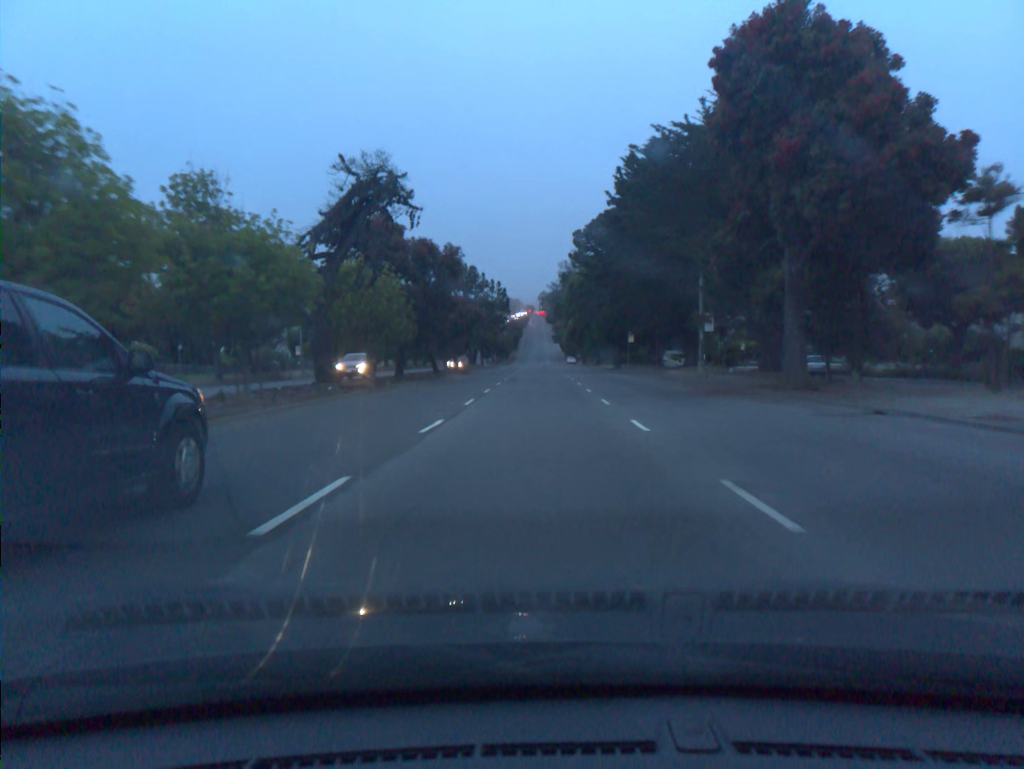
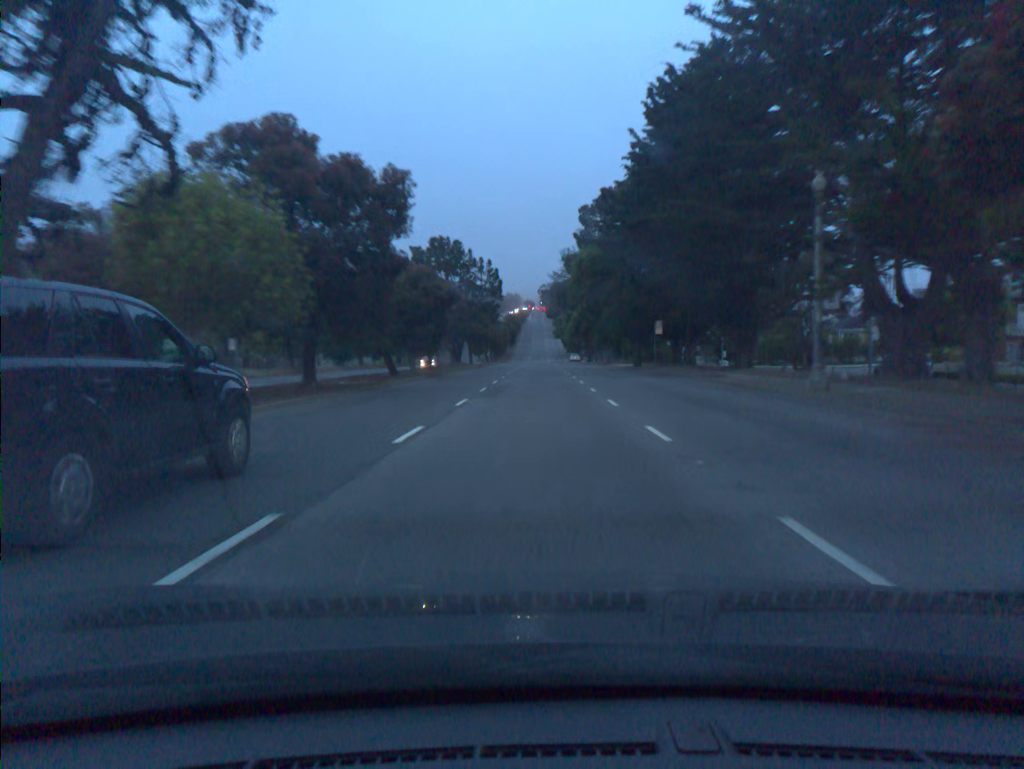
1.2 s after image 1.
(0.0, +16.7) m; 0°
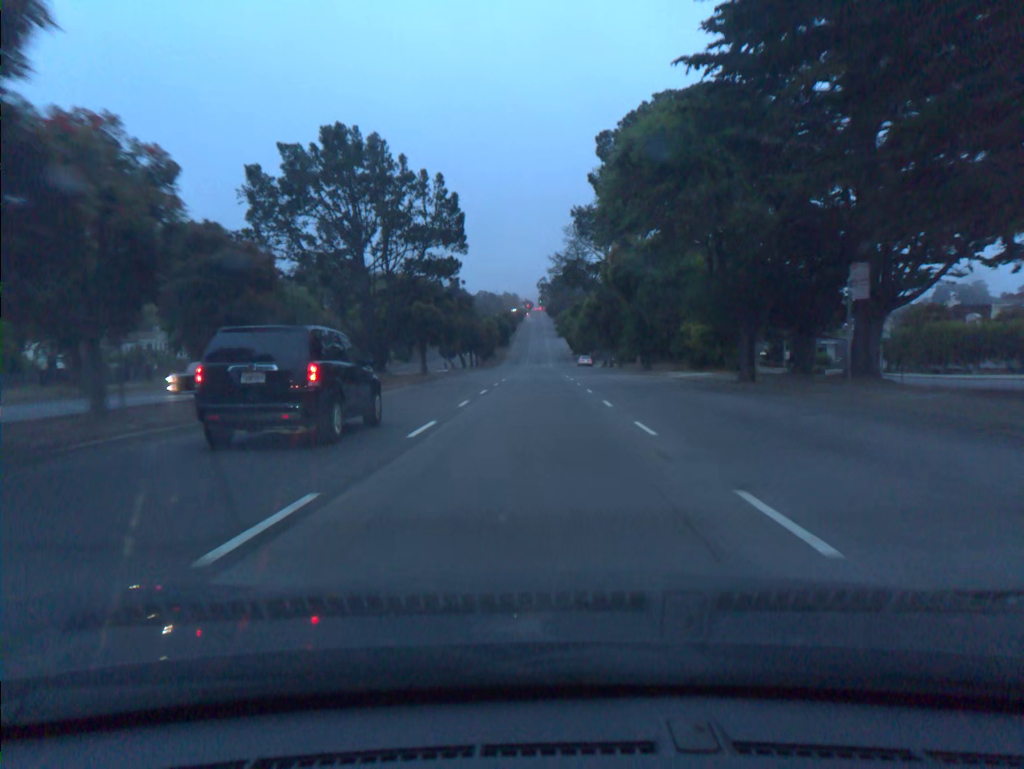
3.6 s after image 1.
(0.0, +35.3) m; 0°
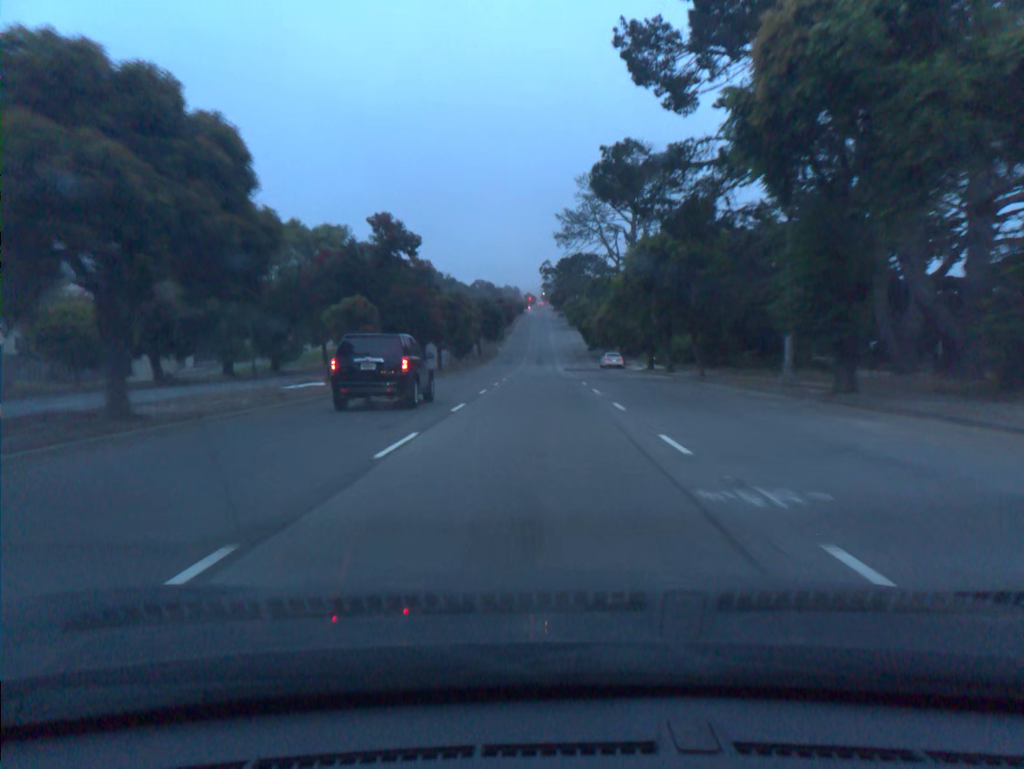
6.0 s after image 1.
(-0.1, +38.5) m; 0°
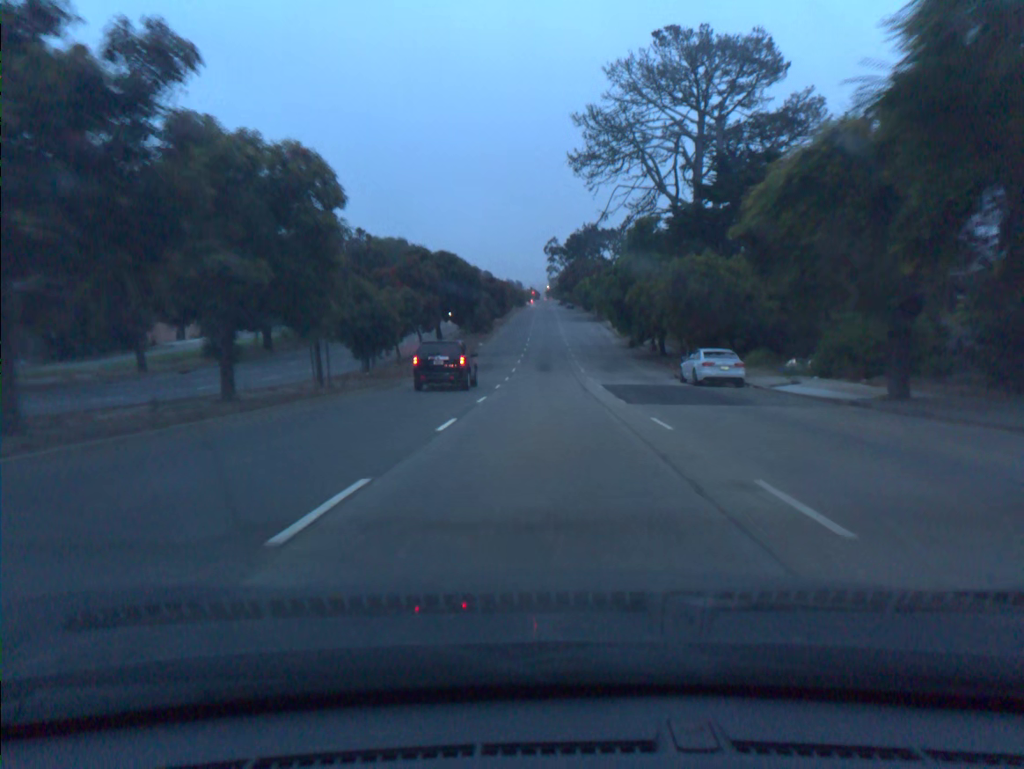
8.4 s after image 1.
(-0.1, +40.8) m; 0°
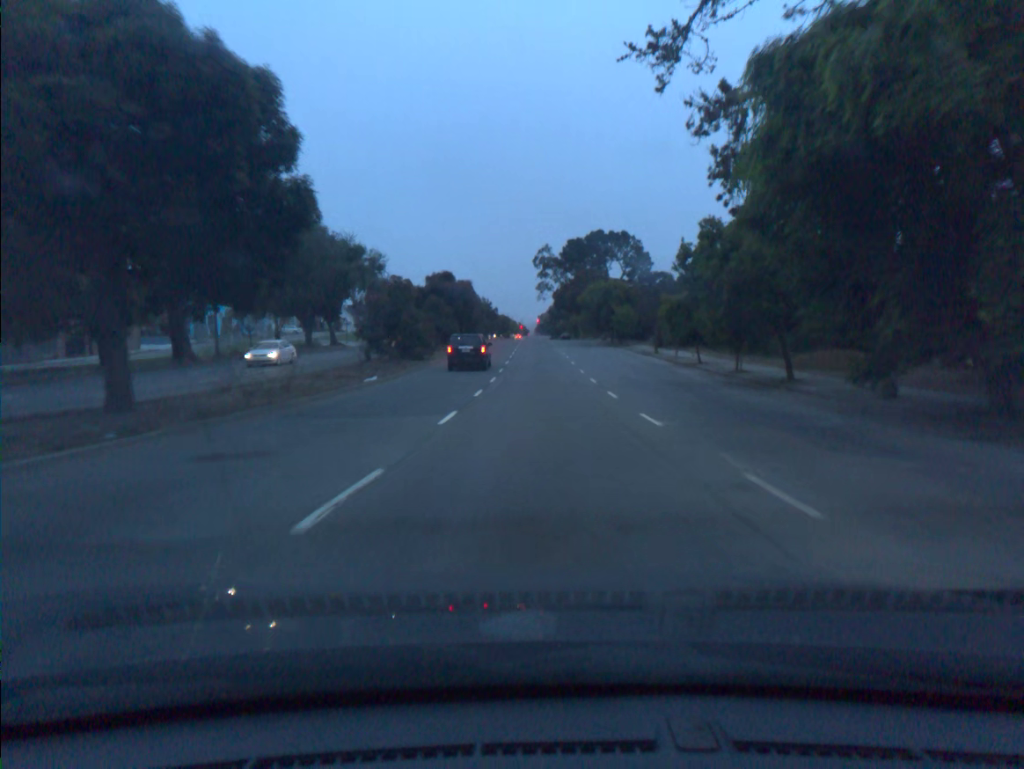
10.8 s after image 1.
(+0.2, +42.7) m; +1°
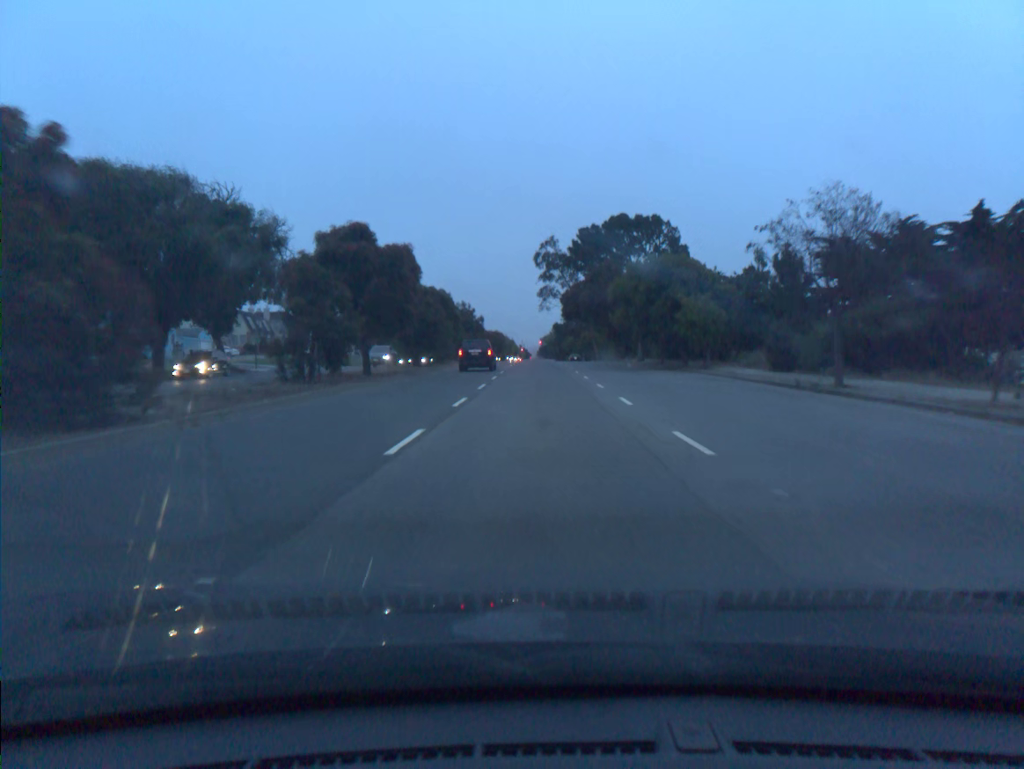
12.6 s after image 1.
(0.0, +32.9) m; 0°
